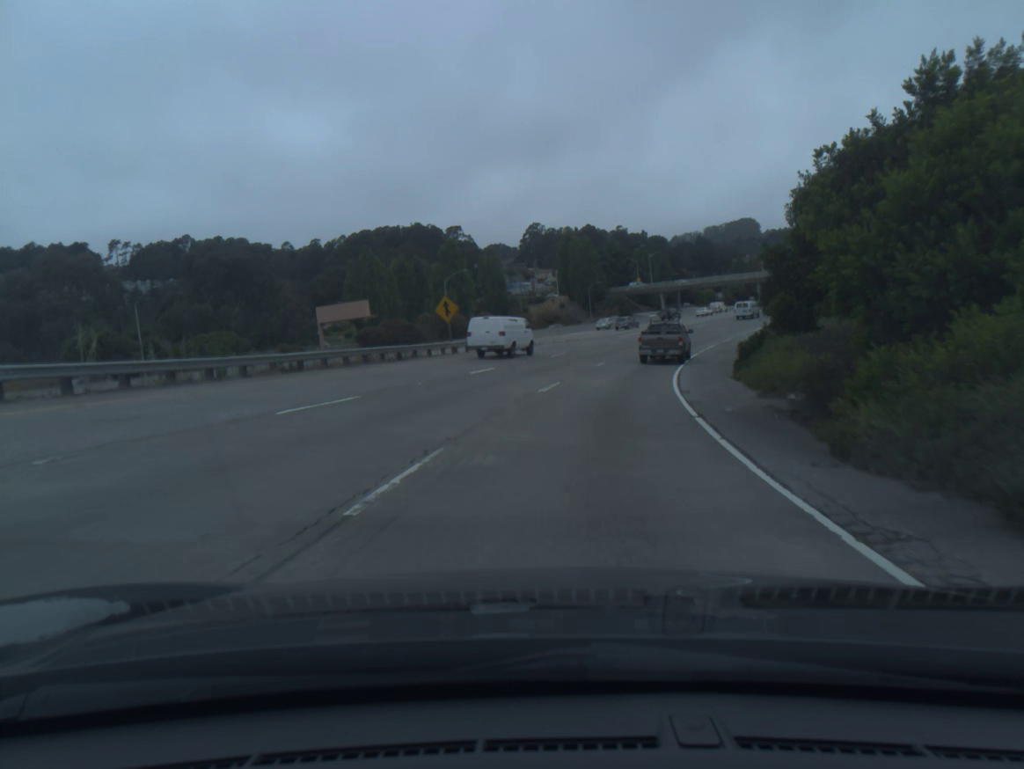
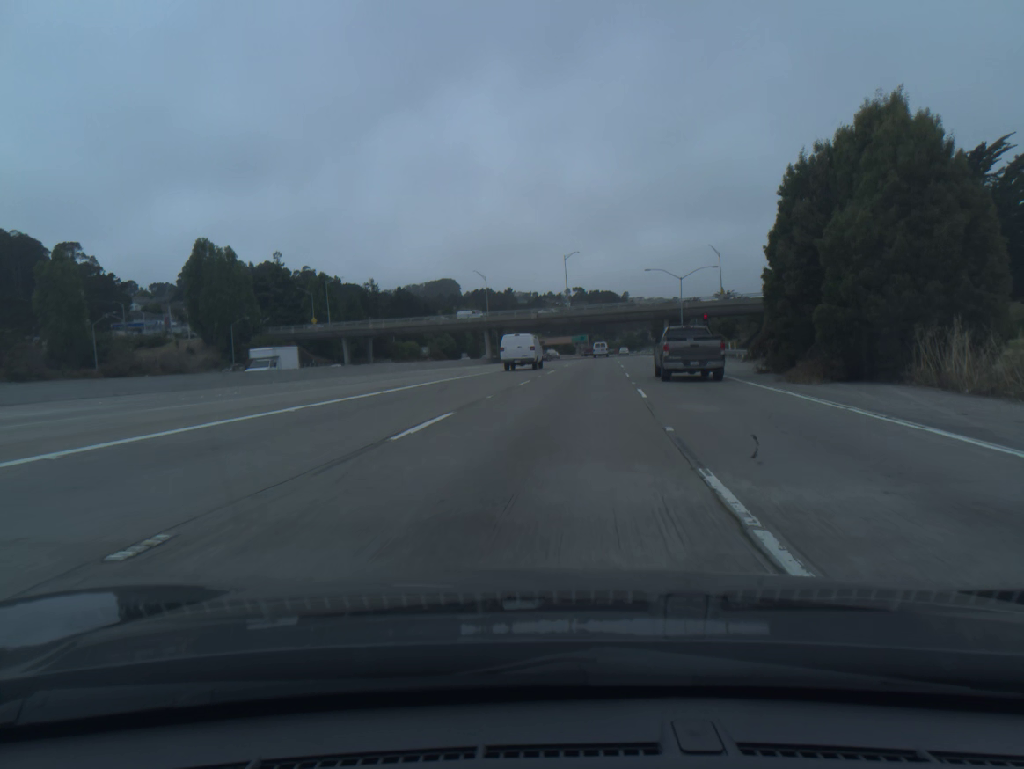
(+13.7, +72.0) m; +22°
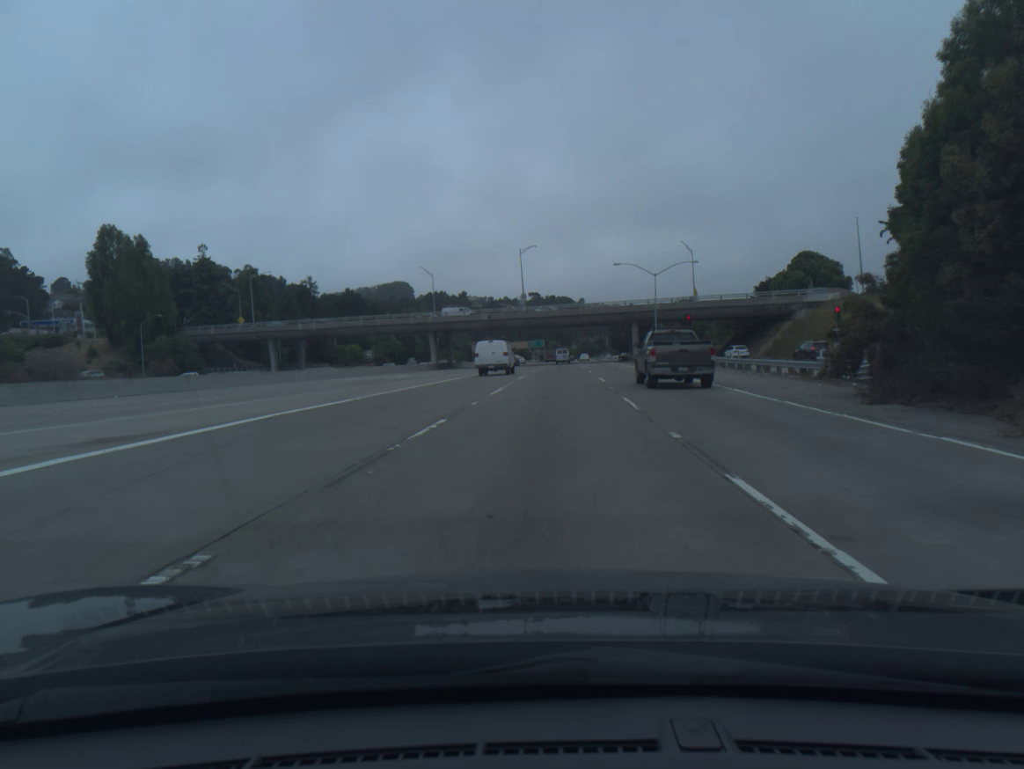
(+0.5, +14.7) m; +3°
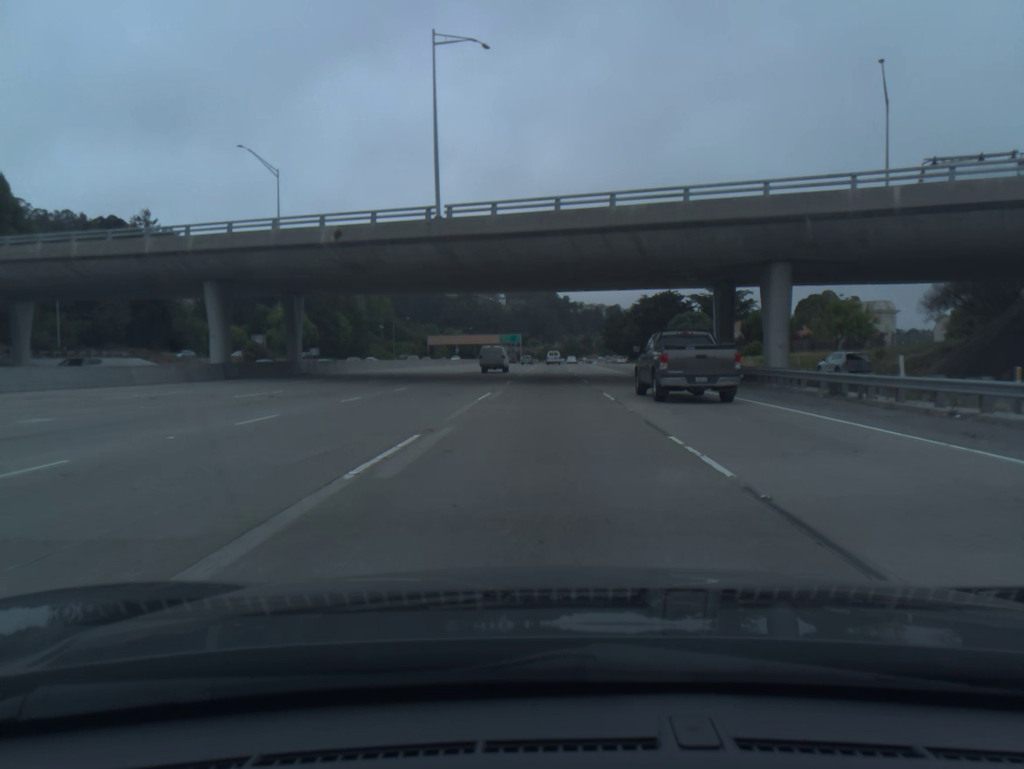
(+1.7, +72.8) m; +1°
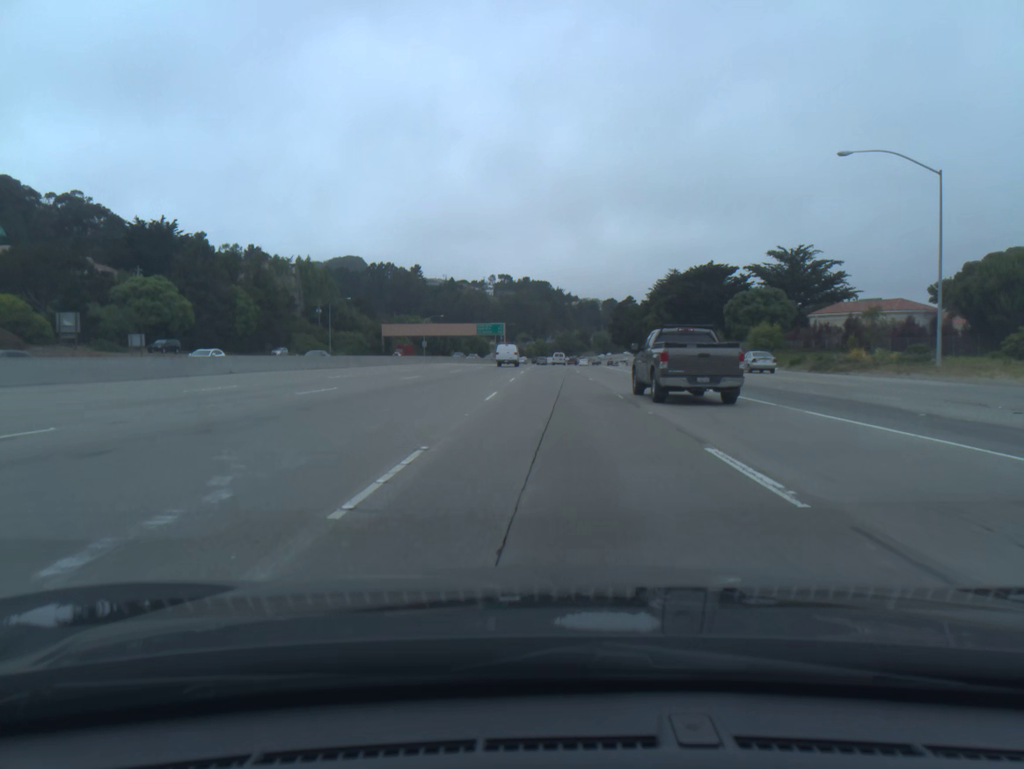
(+0.2, +59.1) m; +1°
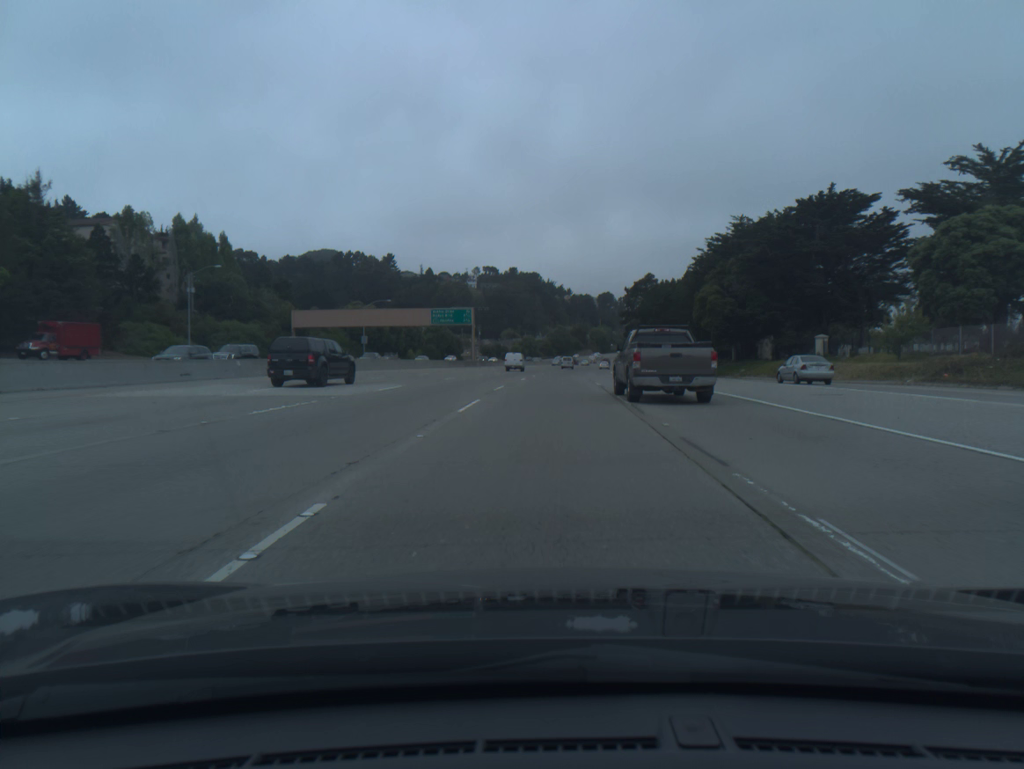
(+0.5, +61.0) m; +1°
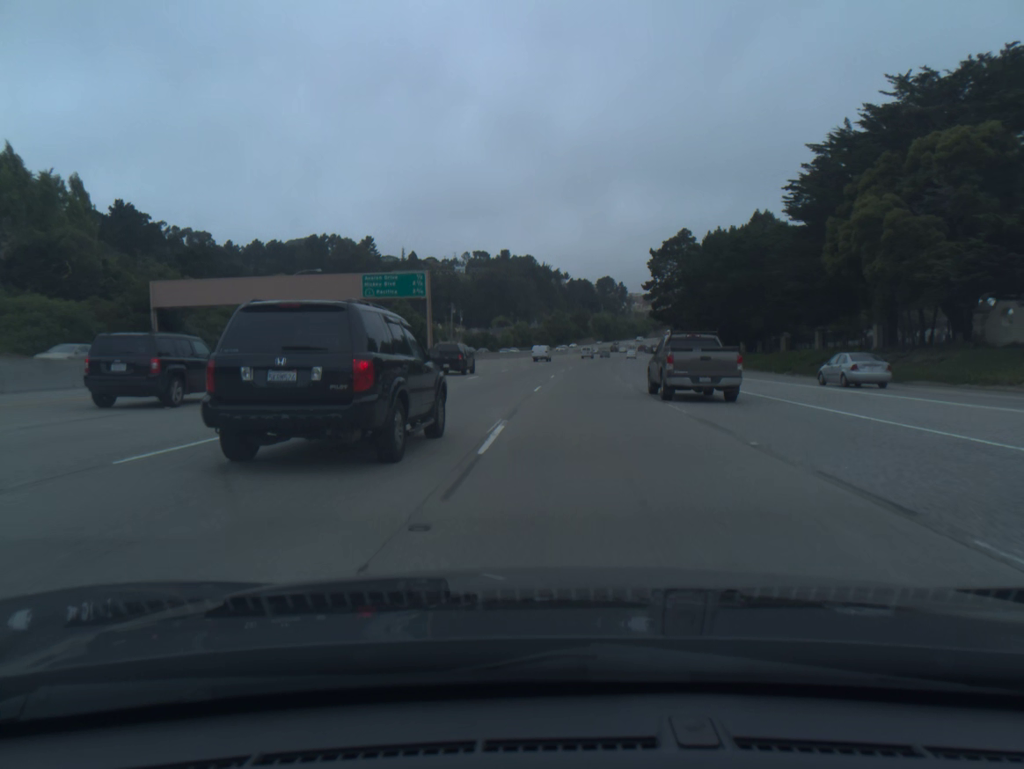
(+0.1, +46.1) m; 0°
